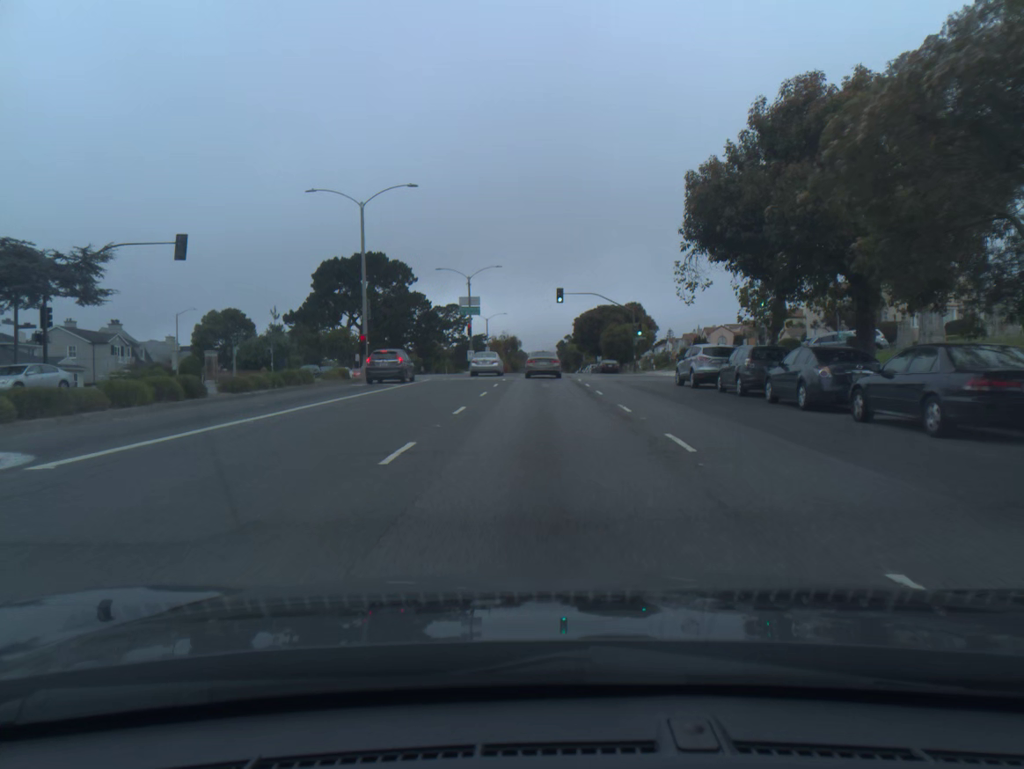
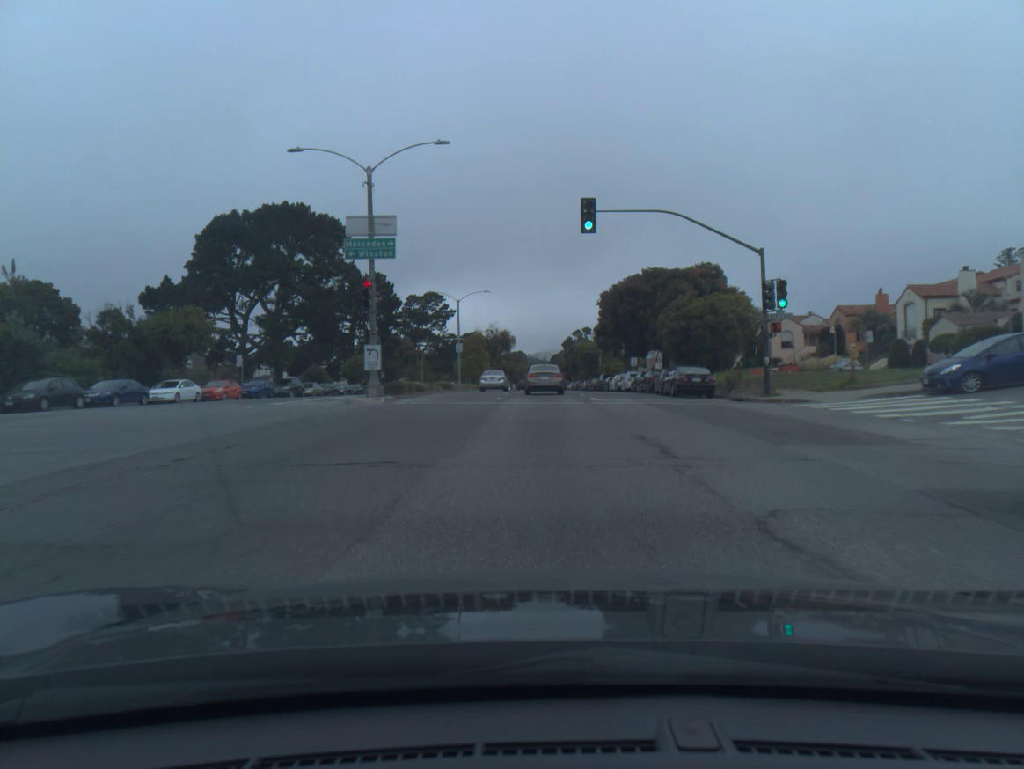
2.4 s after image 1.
(0.0, +40.2) m; 0°
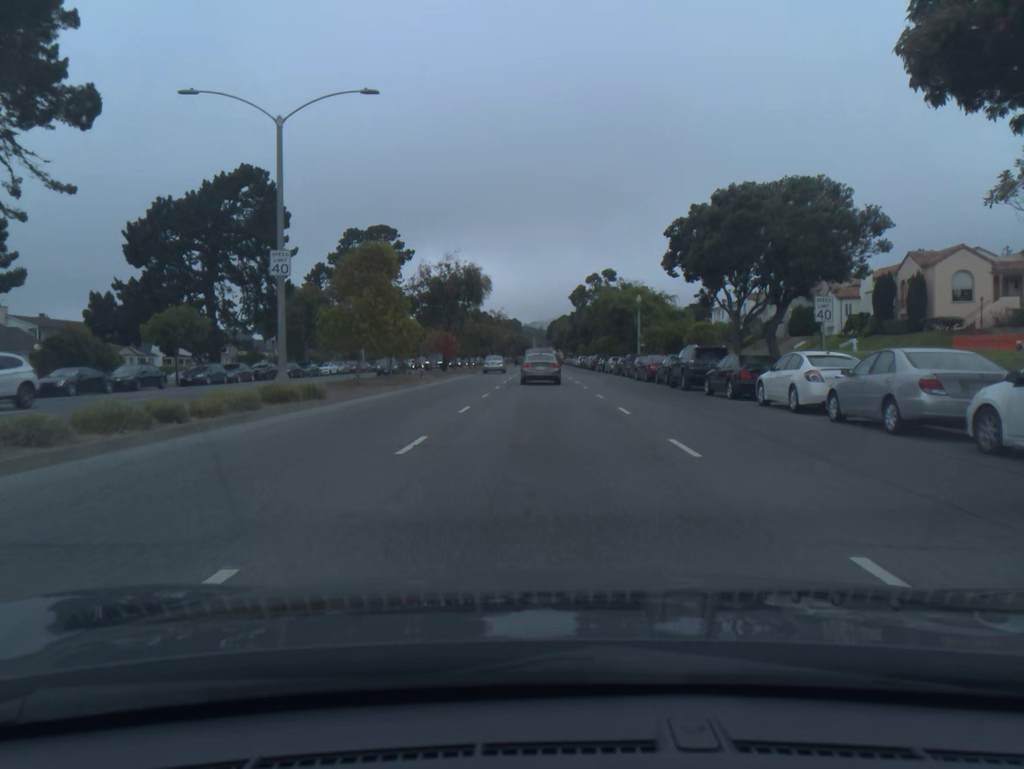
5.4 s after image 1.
(+0.1, +48.7) m; 0°
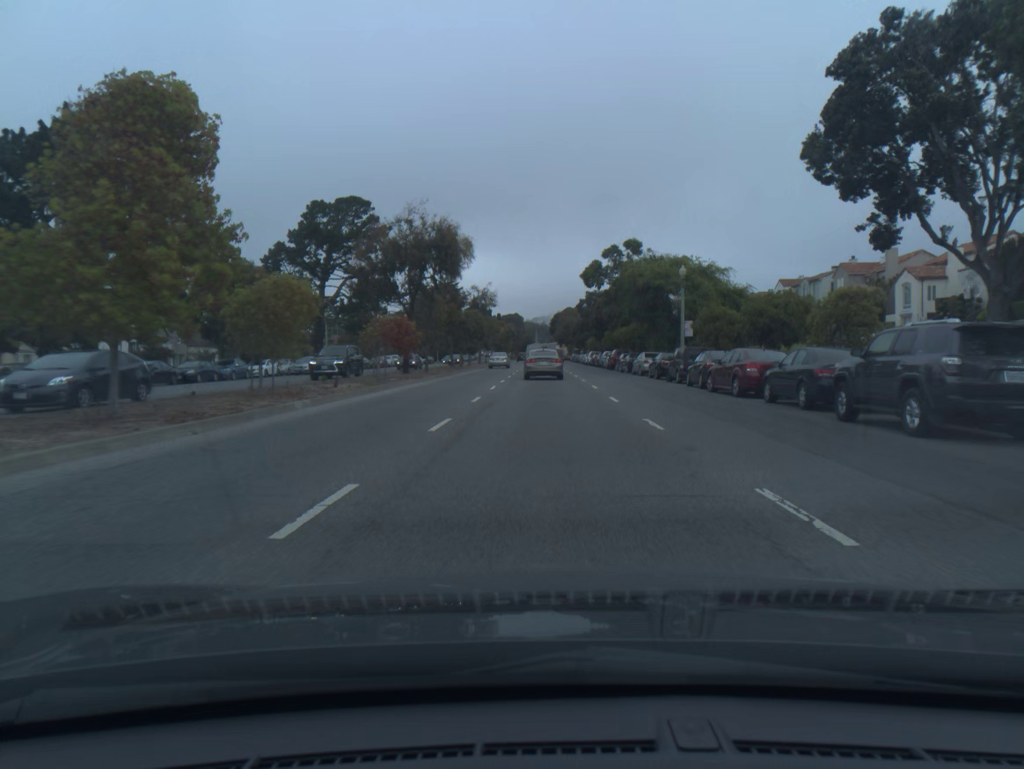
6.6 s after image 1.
(0.0, +19.2) m; 0°
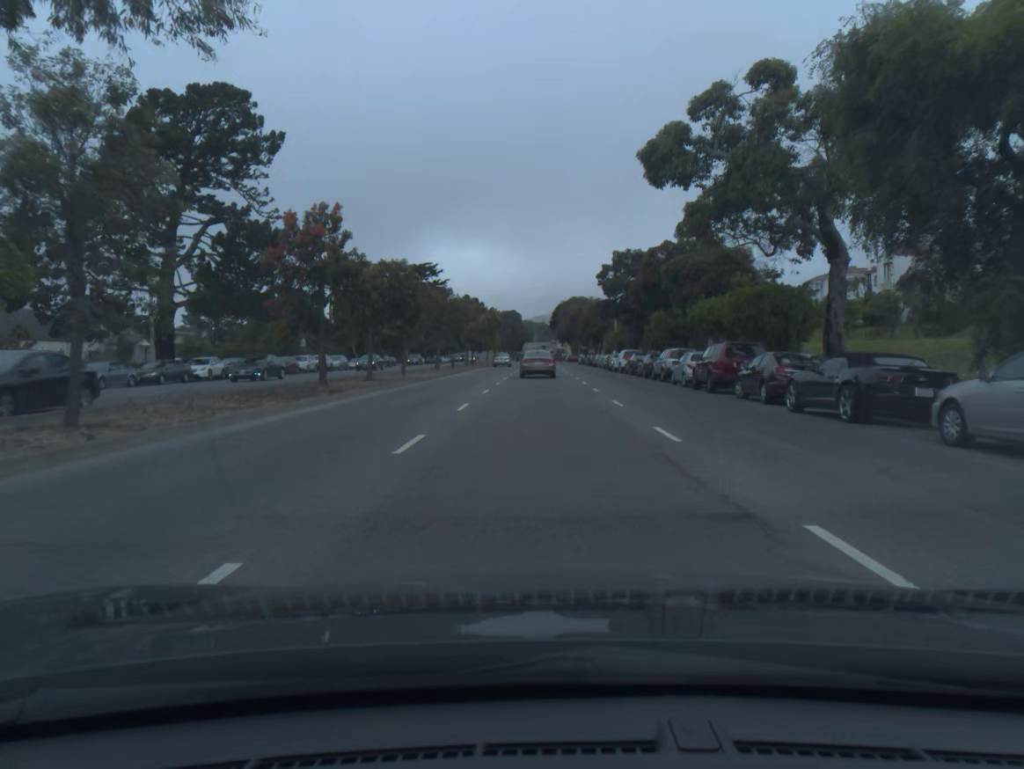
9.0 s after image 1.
(+0.1, +38.9) m; 0°
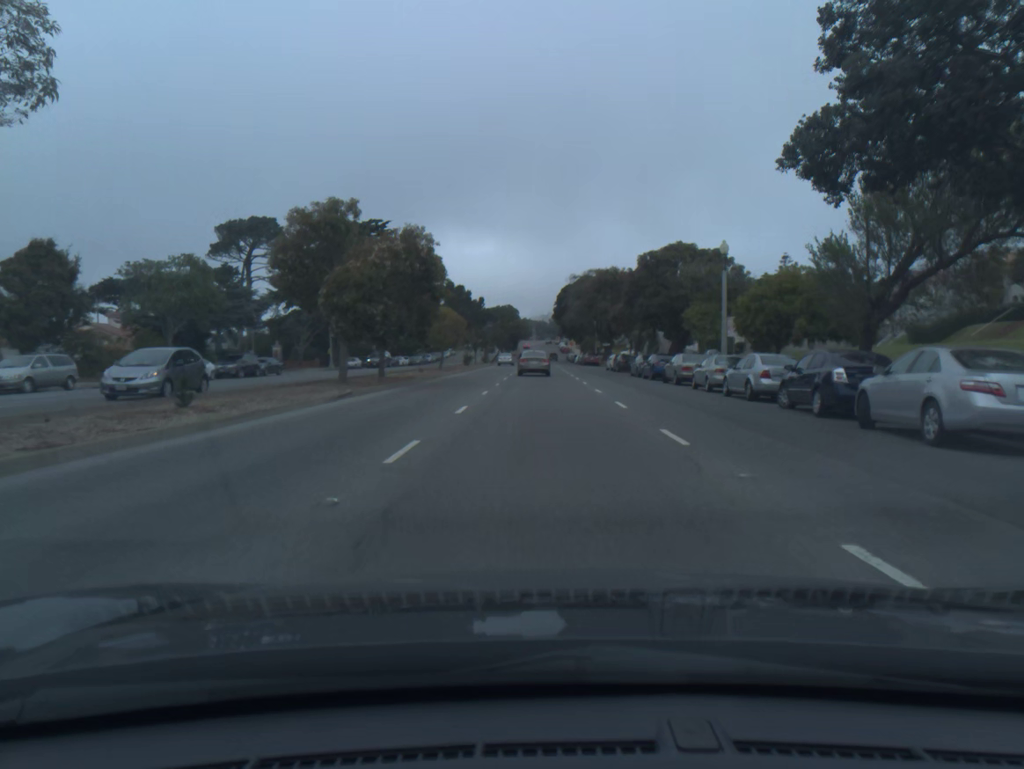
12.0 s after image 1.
(-0.2, +51.2) m; 0°
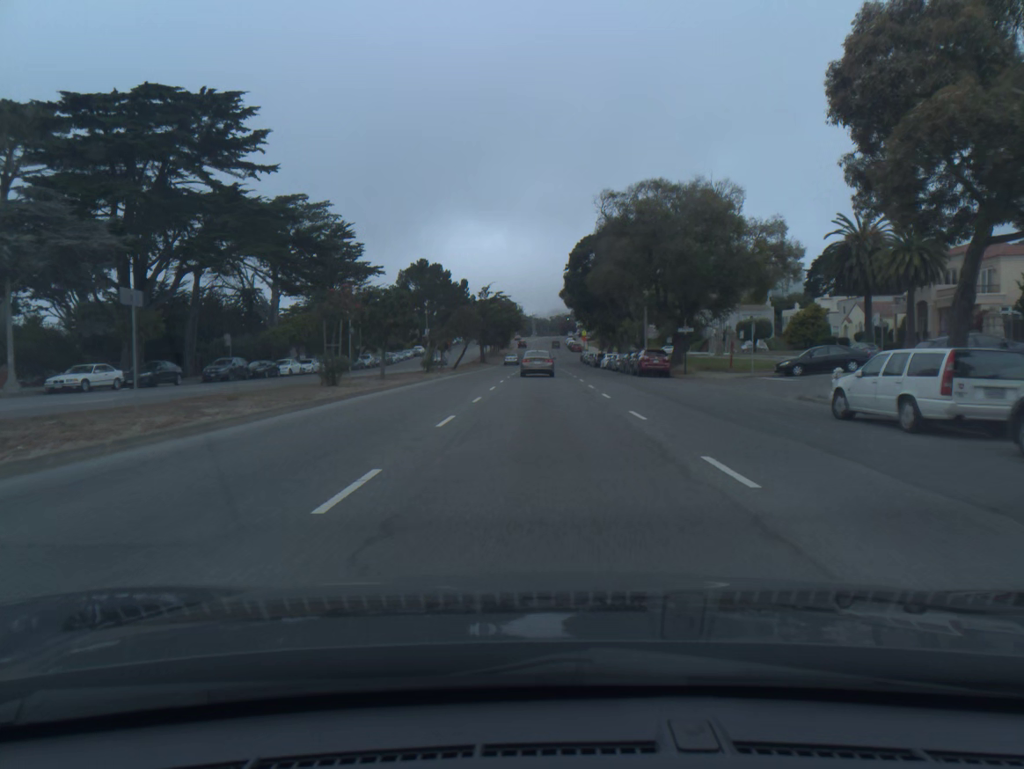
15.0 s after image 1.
(0.0, +53.8) m; 0°
